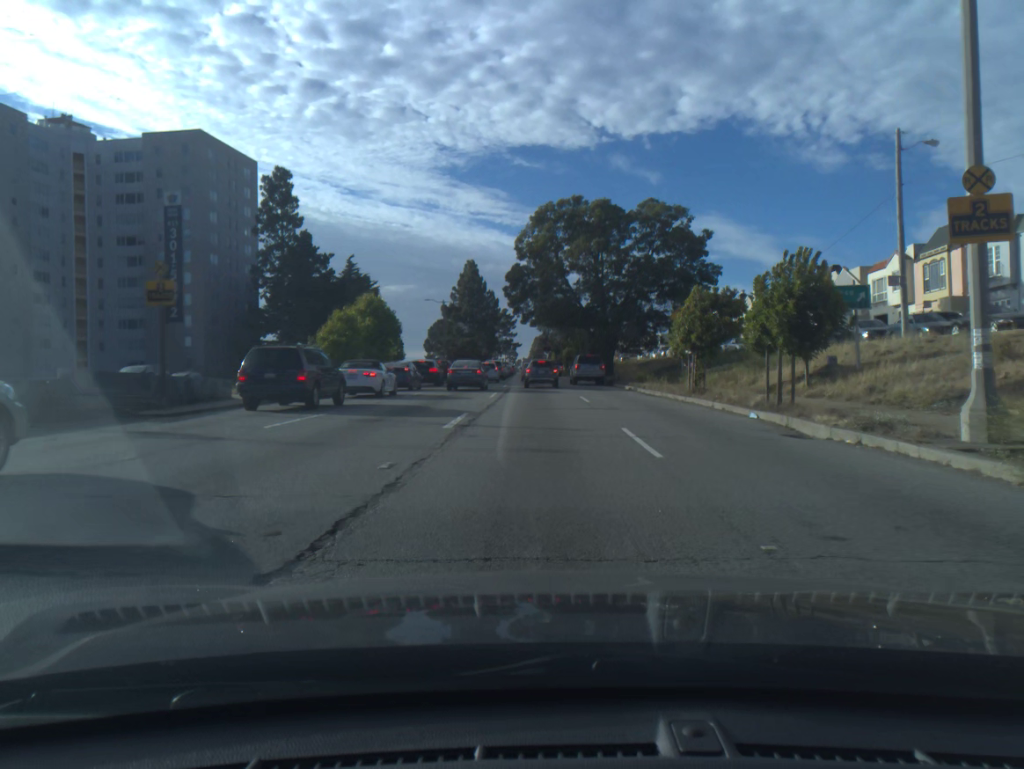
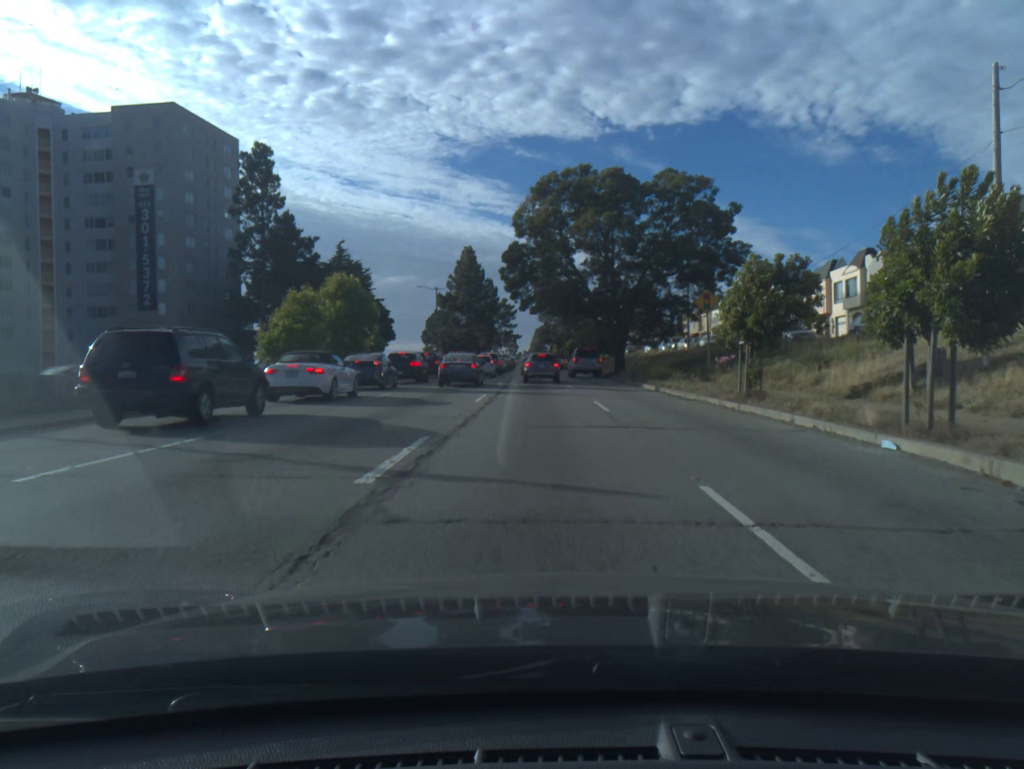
(0.0, +6.8) m; 0°
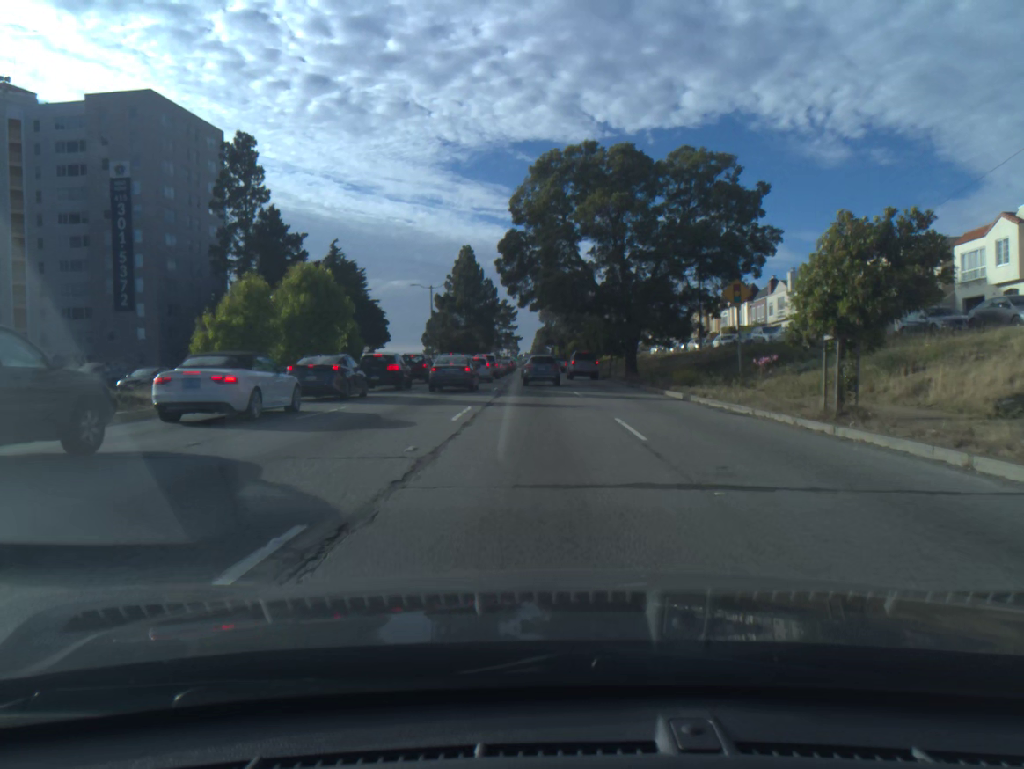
(0.0, +6.3) m; 0°
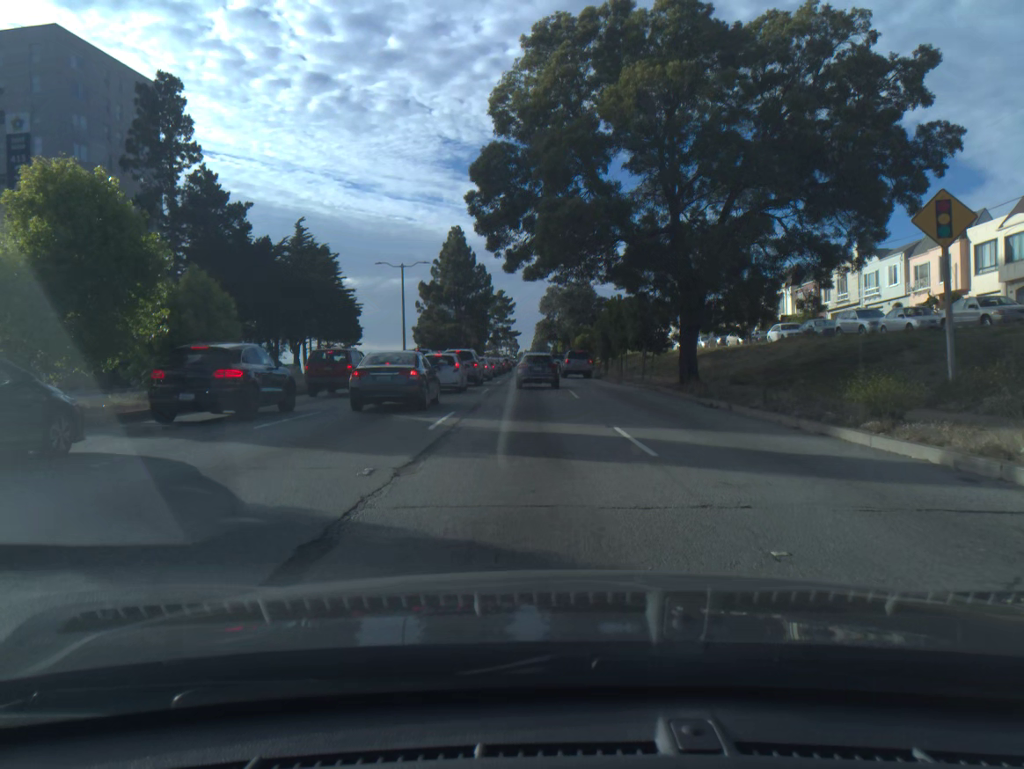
(0.0, +16.9) m; 0°
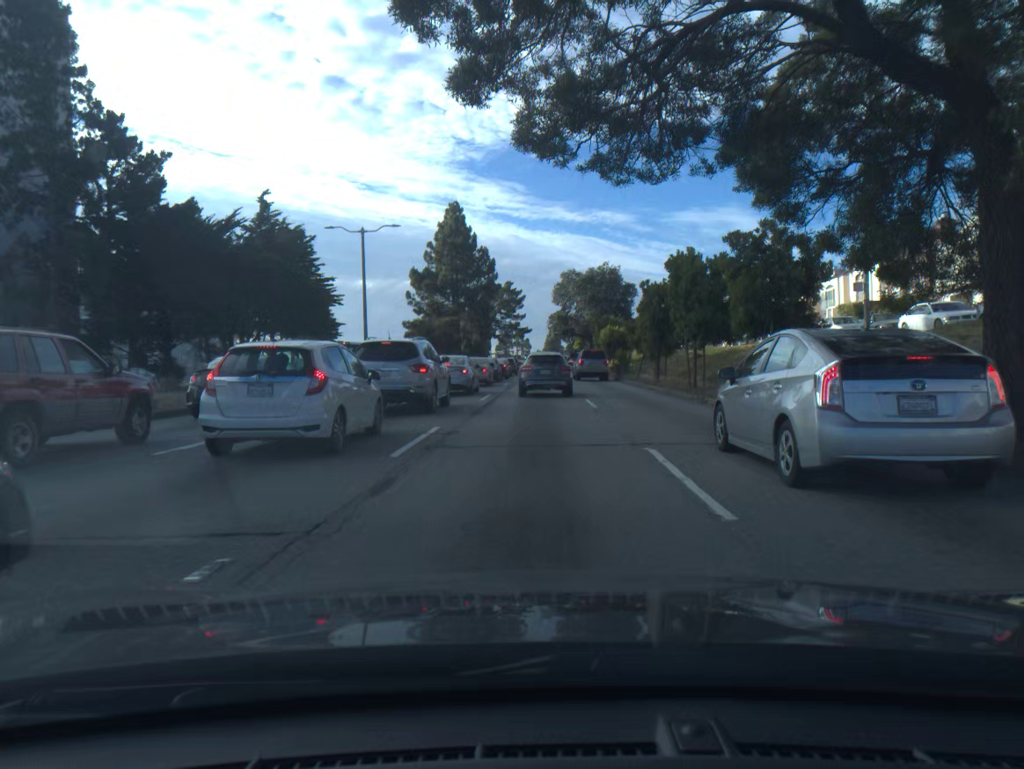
(-0.2, +18.7) m; -1°
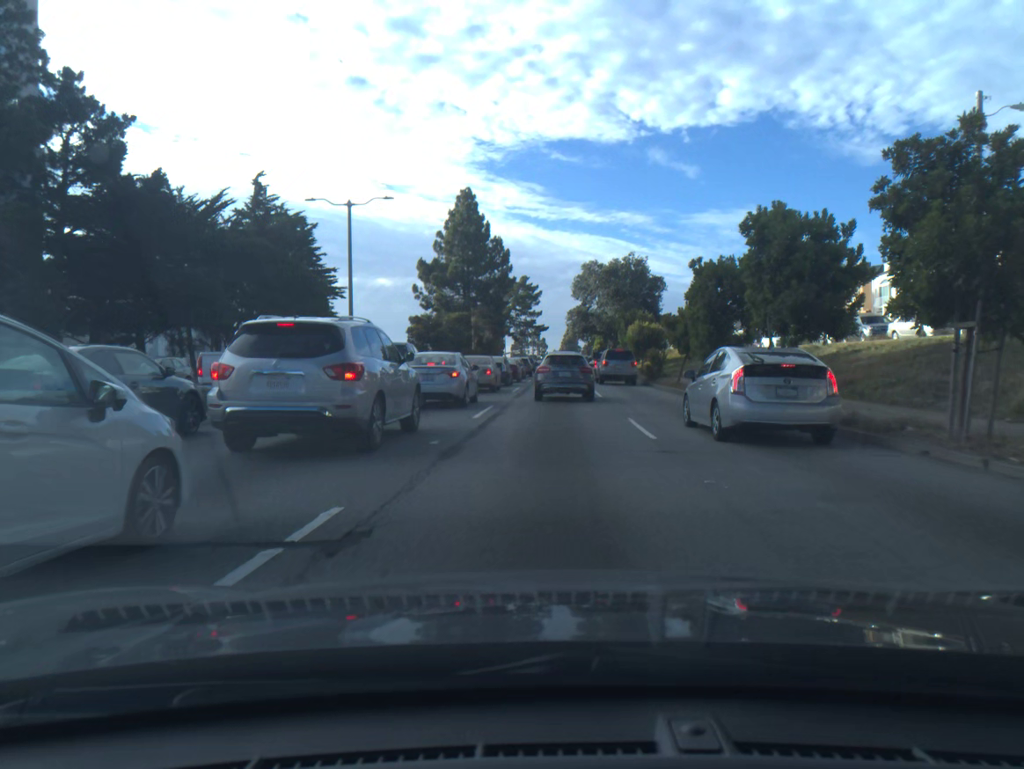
(-0.1, +7.9) m; -1°
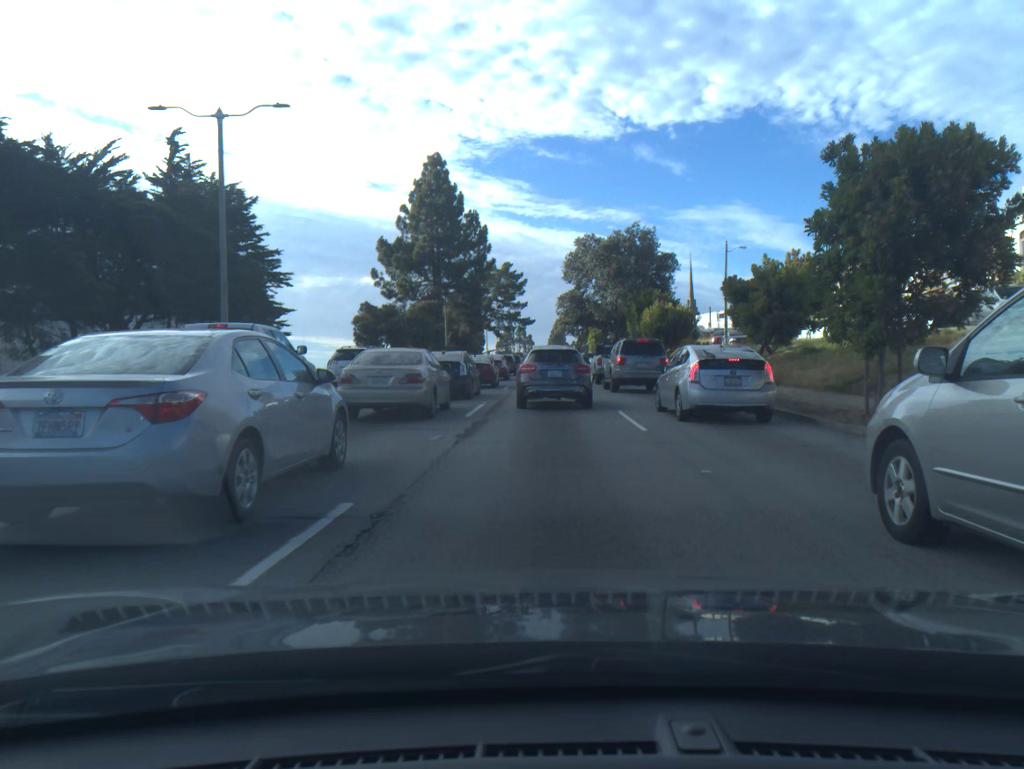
(+0.2, +14.3) m; +2°
